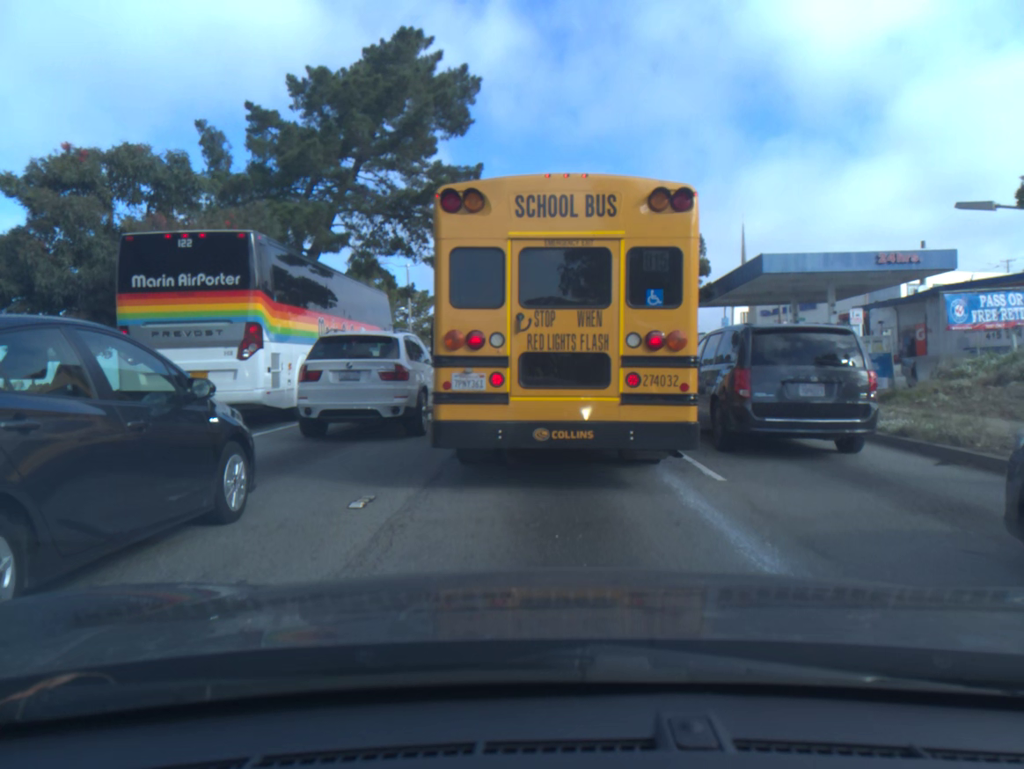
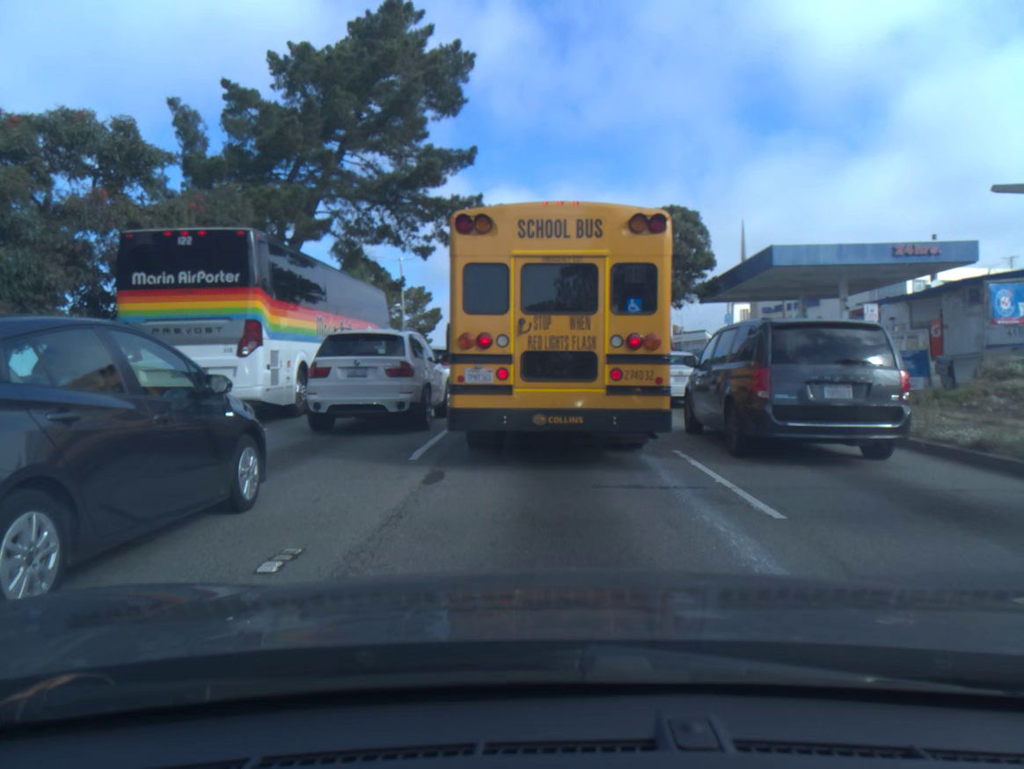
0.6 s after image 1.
(0.0, +2.0) m; 0°
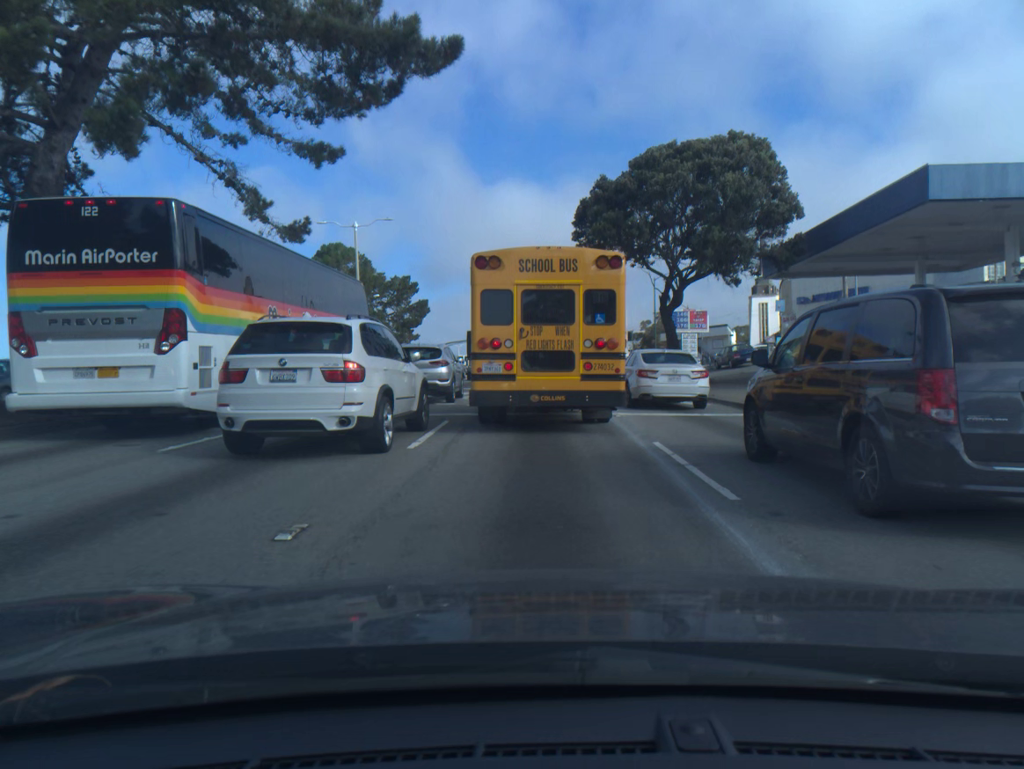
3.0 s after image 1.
(+0.1, +13.8) m; 0°
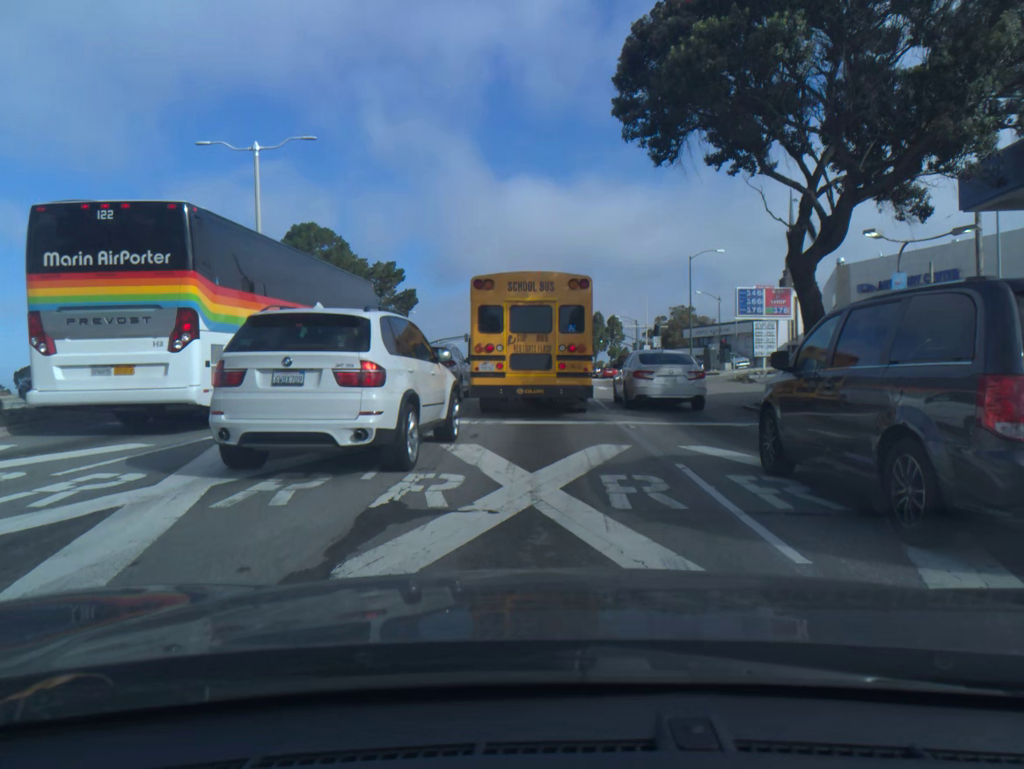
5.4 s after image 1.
(0.0, +17.0) m; 0°
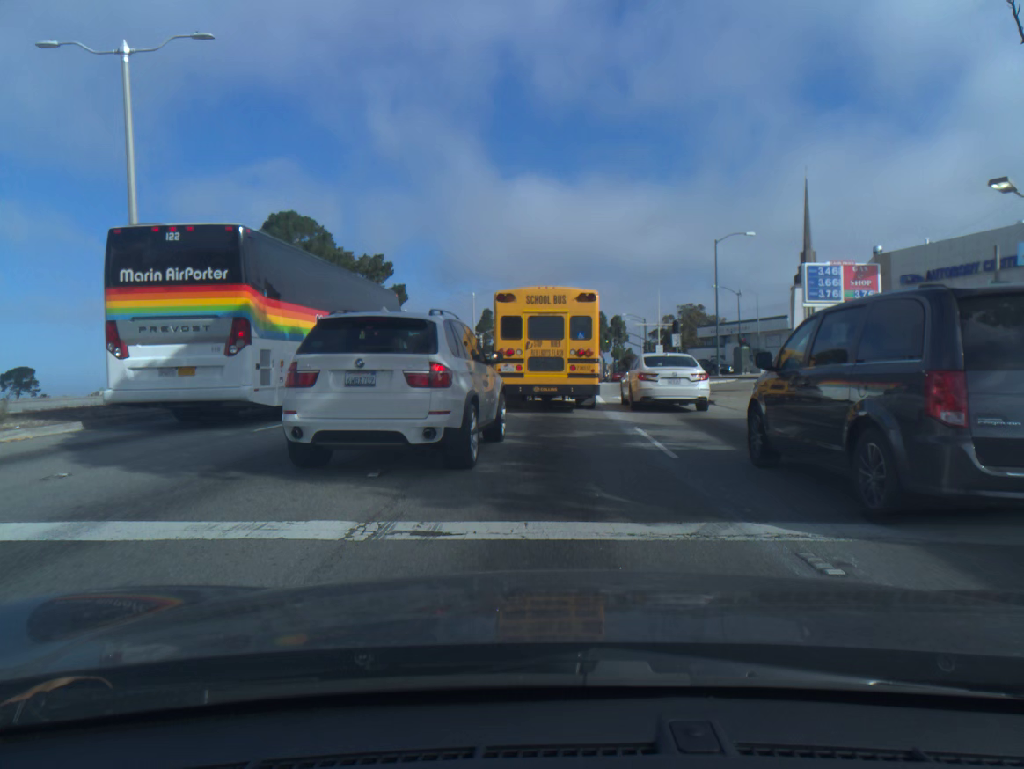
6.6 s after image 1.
(0.0, +9.2) m; 0°
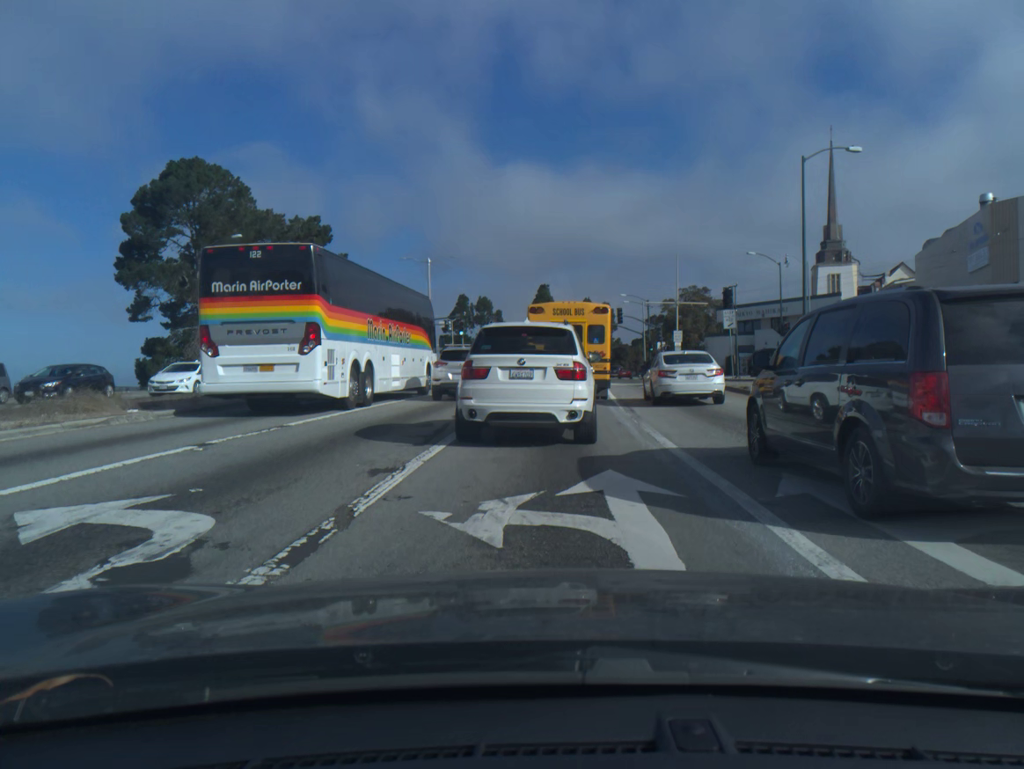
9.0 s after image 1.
(+0.2, +20.7) m; +2°
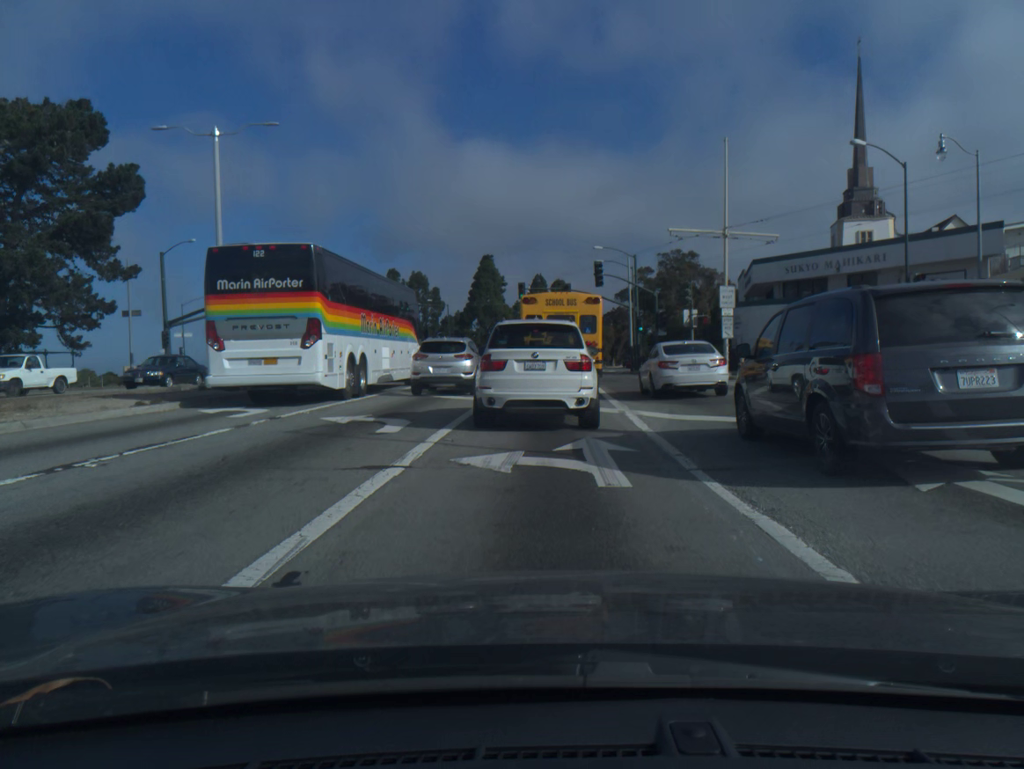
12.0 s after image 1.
(+0.9, +31.1) m; +3°
